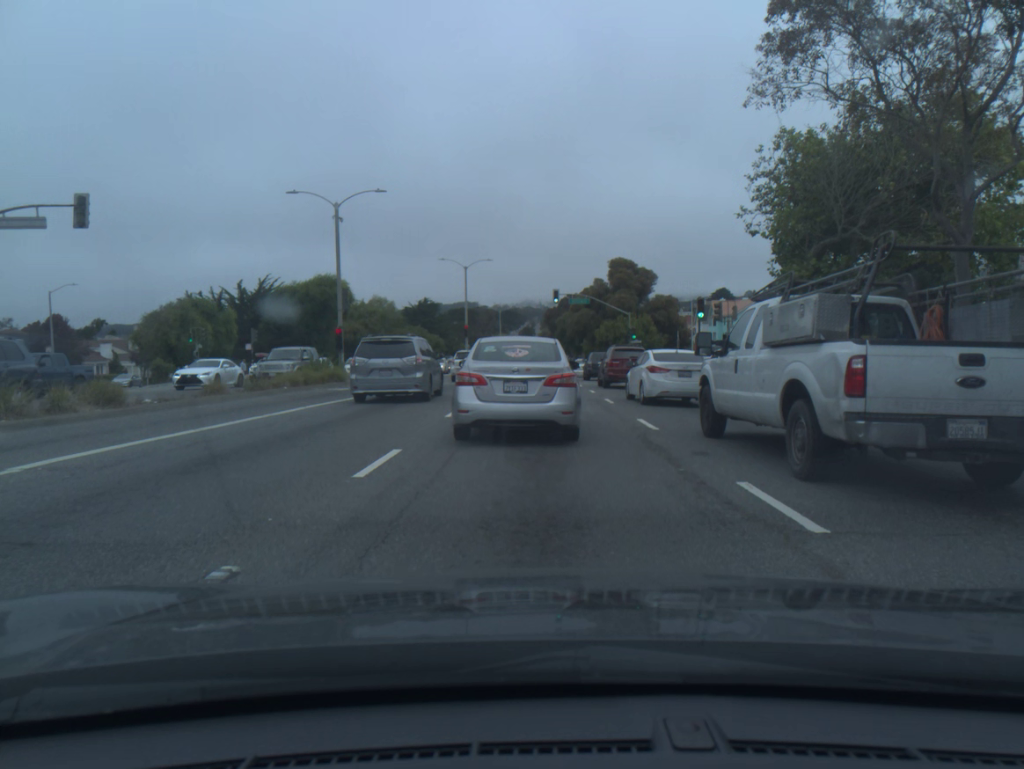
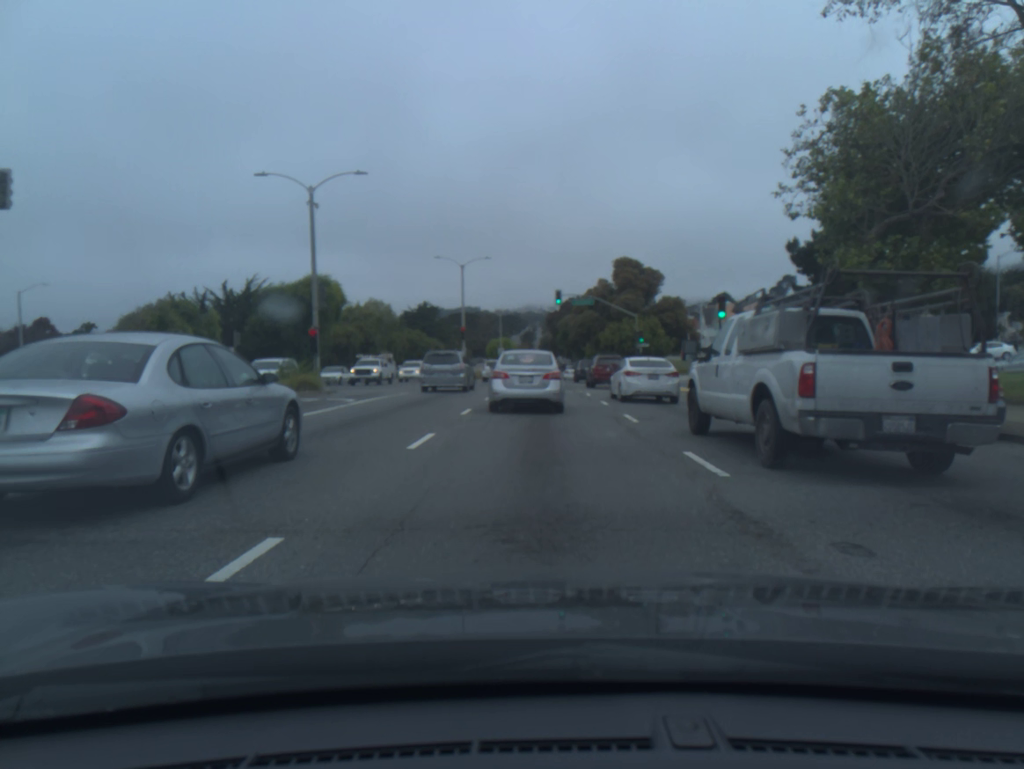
(0.0, +4.4) m; 0°
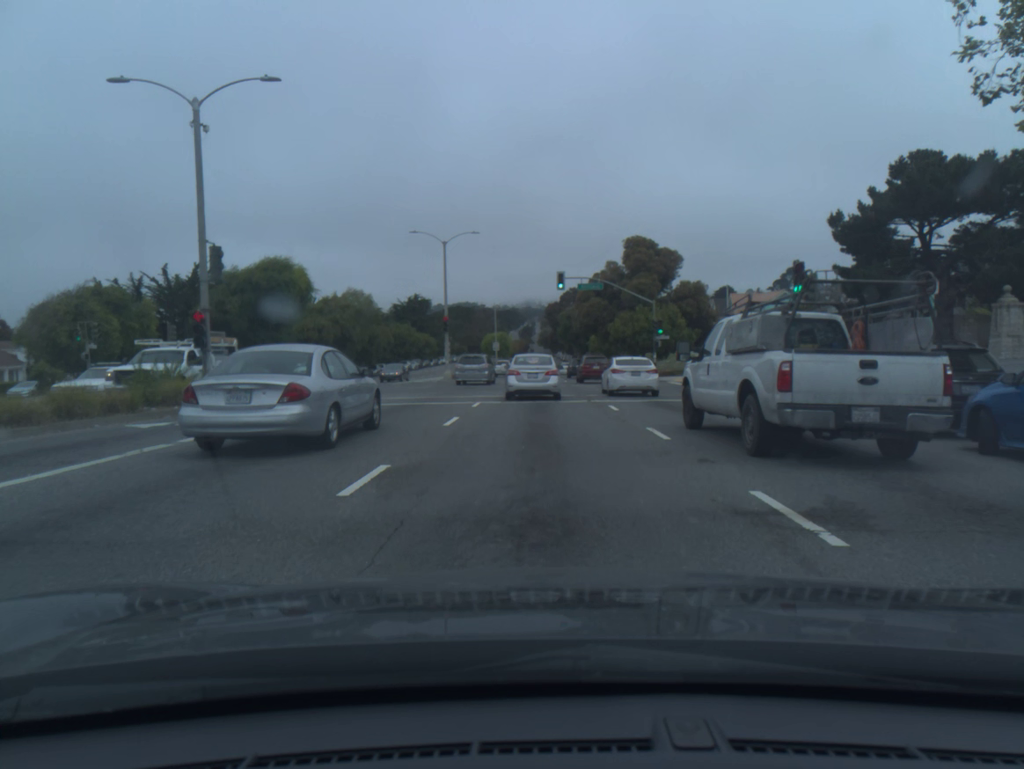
(0.0, +10.3) m; 0°
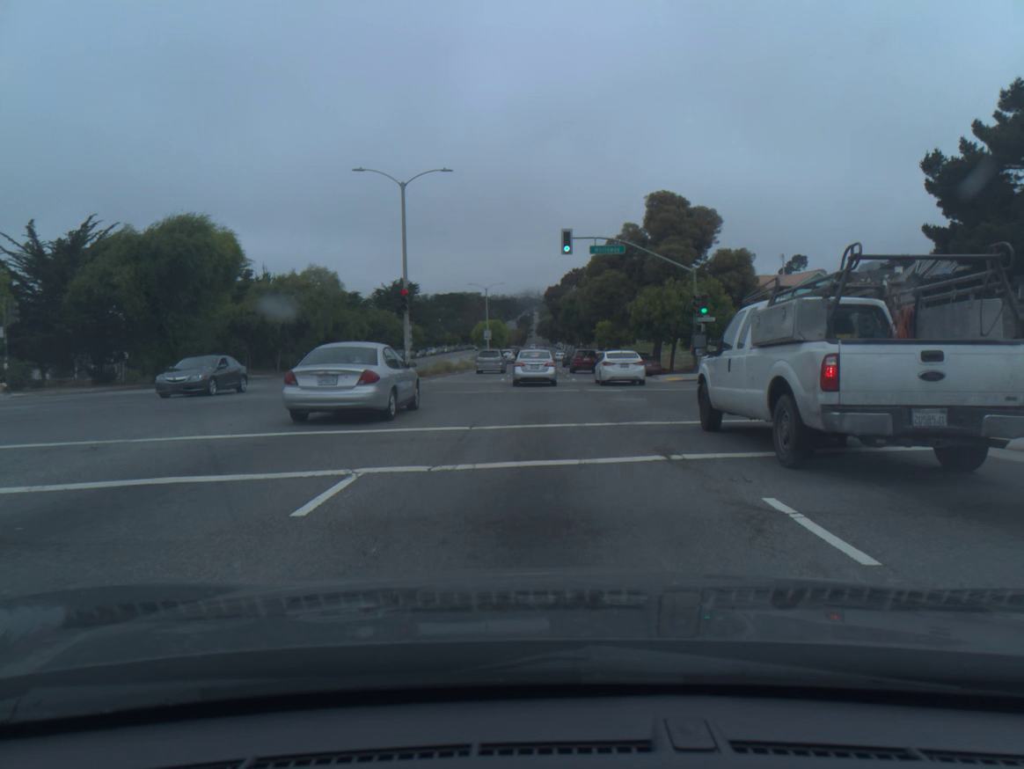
(0.0, +14.7) m; 0°
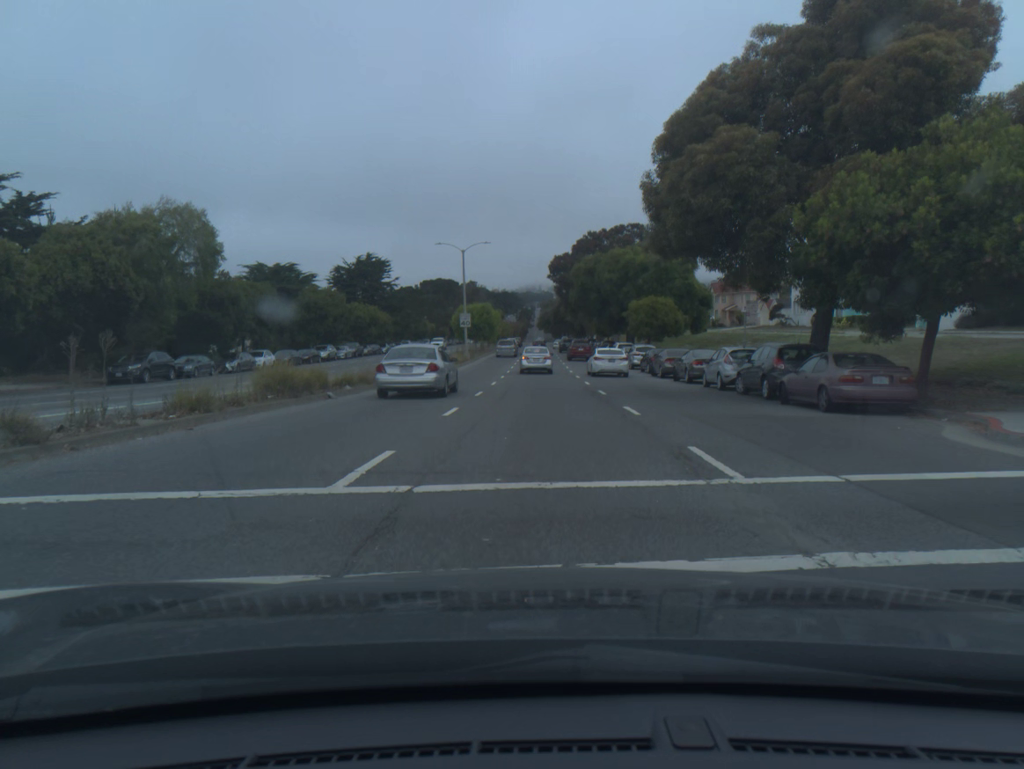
(0.0, +31.7) m; 0°
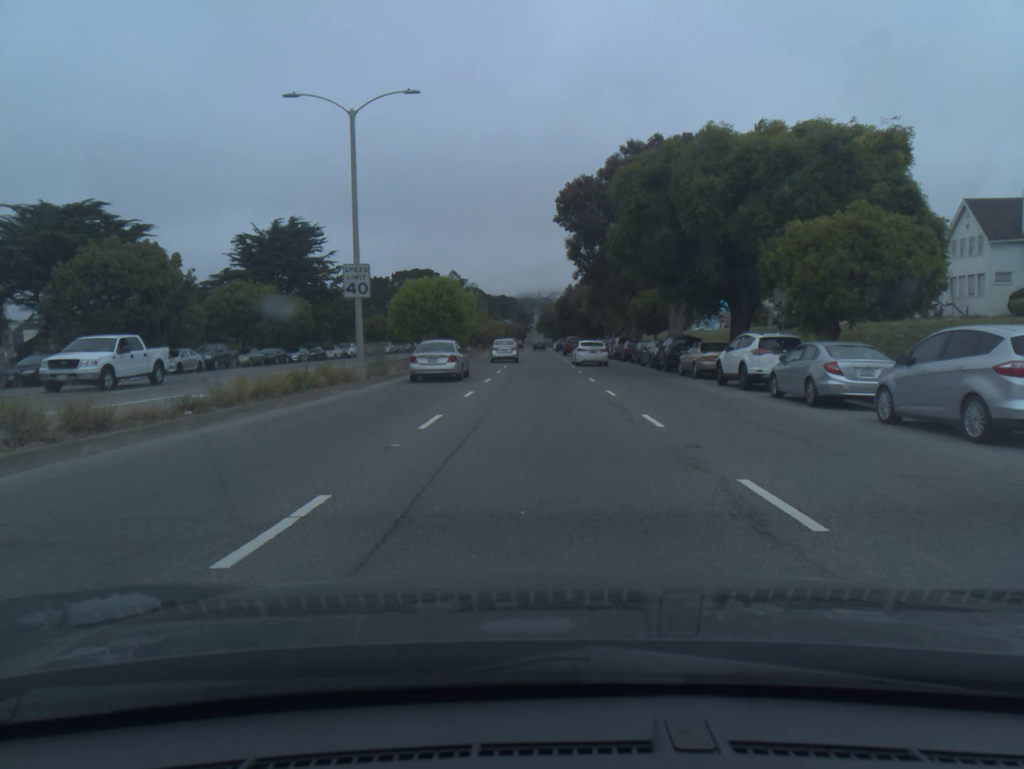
(-0.1, +39.2) m; 0°
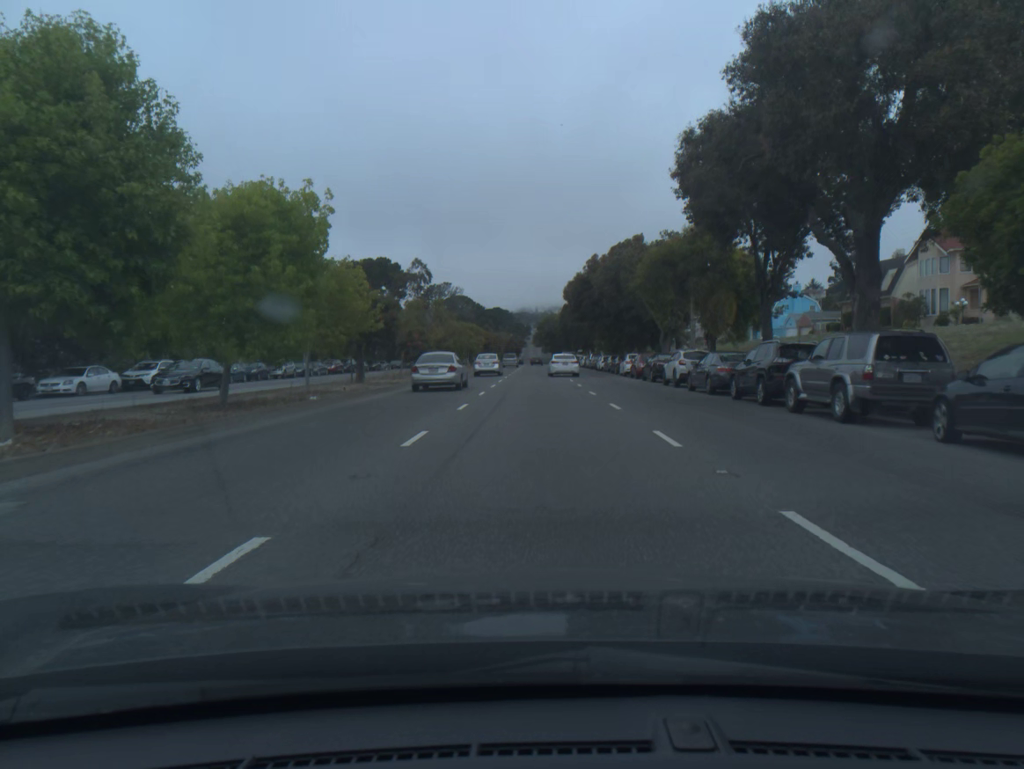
(+0.1, +45.0) m; 0°
